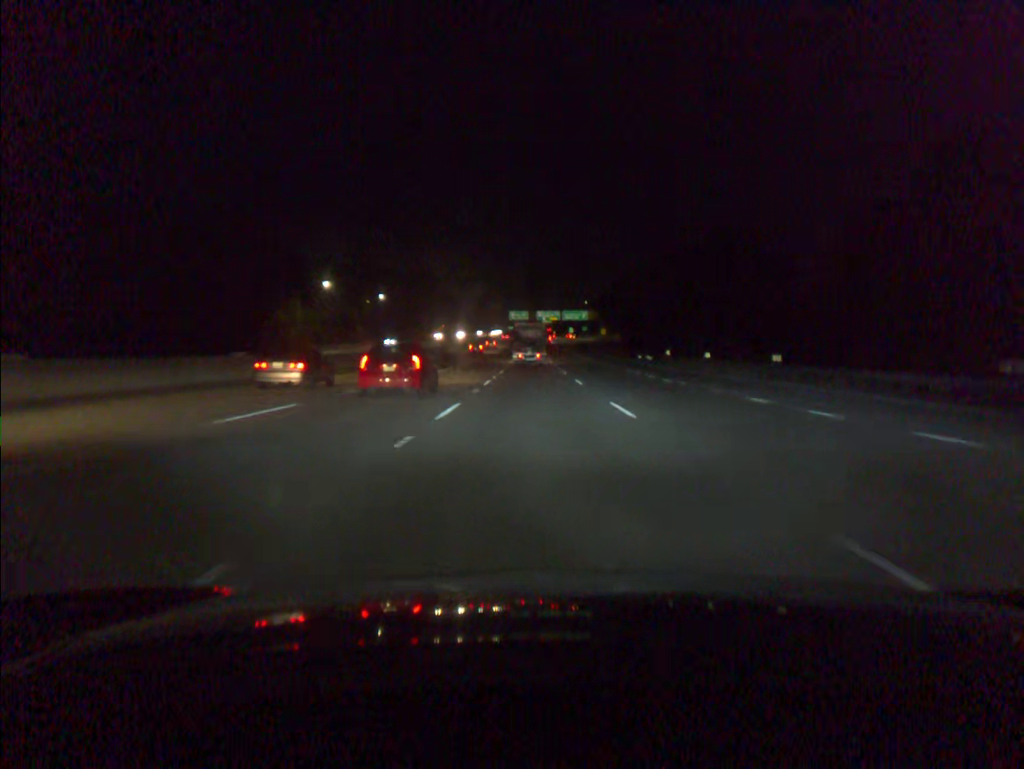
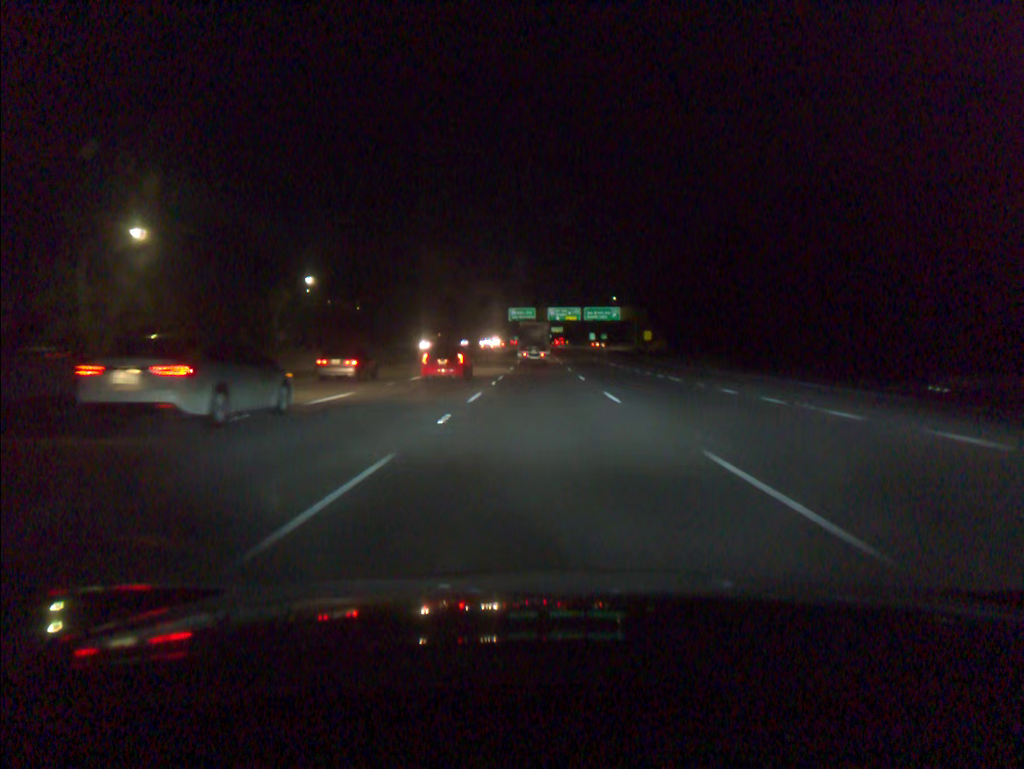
(-0.5, +68.5) m; -1°
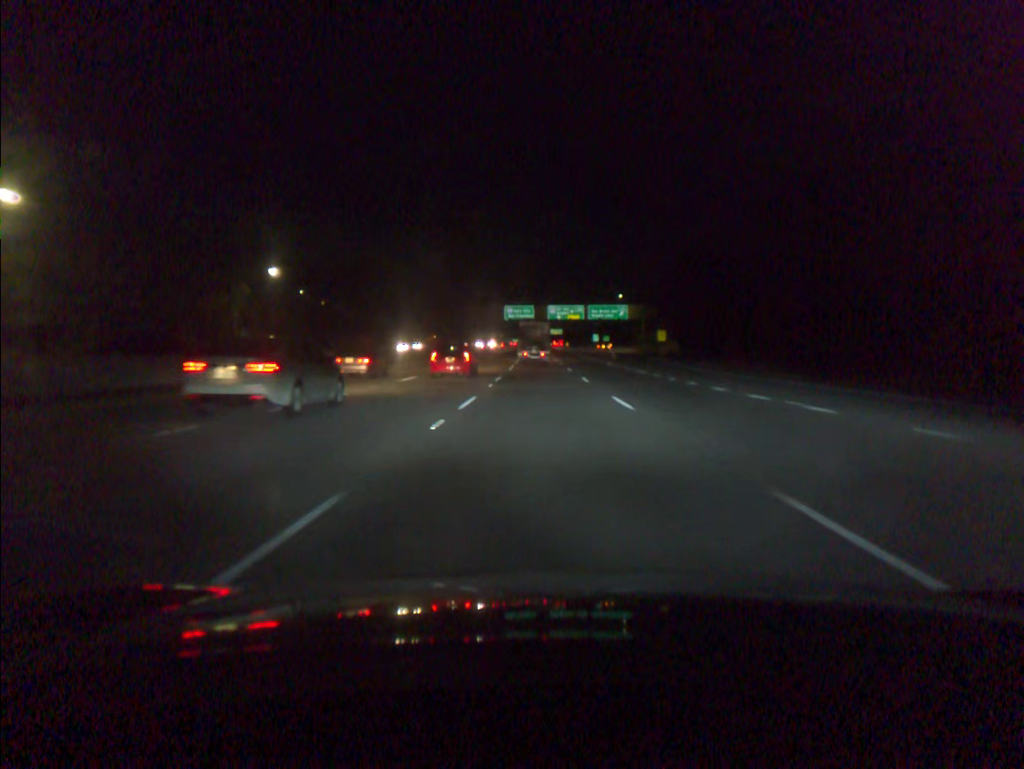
(0.0, +17.0) m; 0°
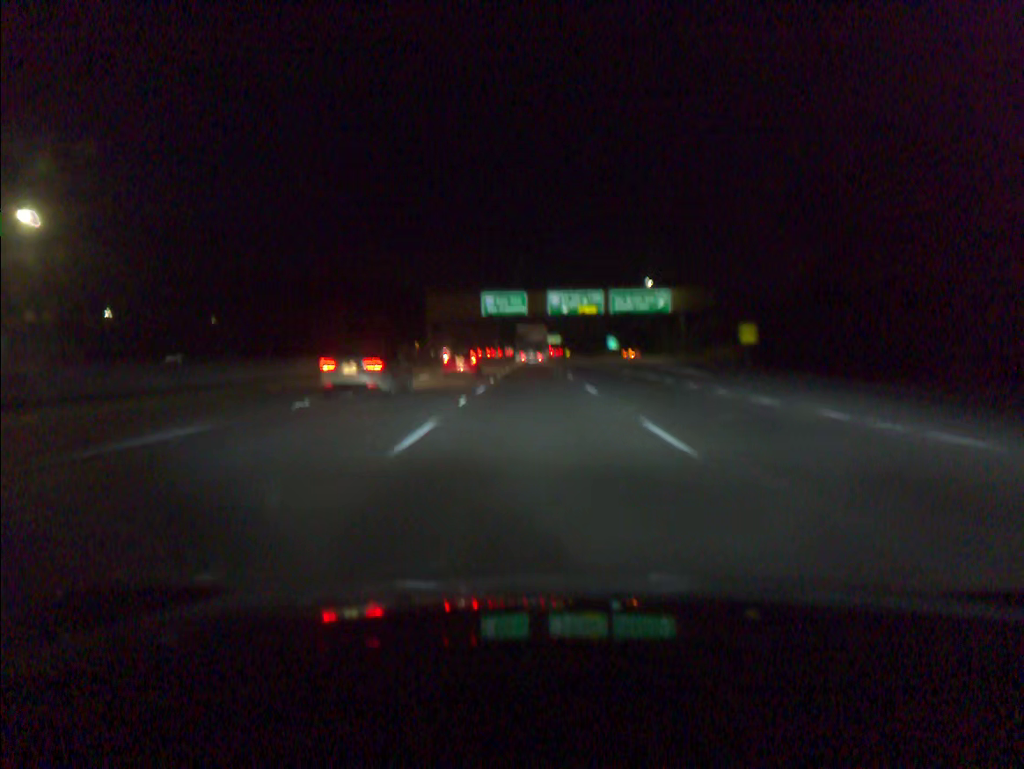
(+0.2, +51.1) m; 0°
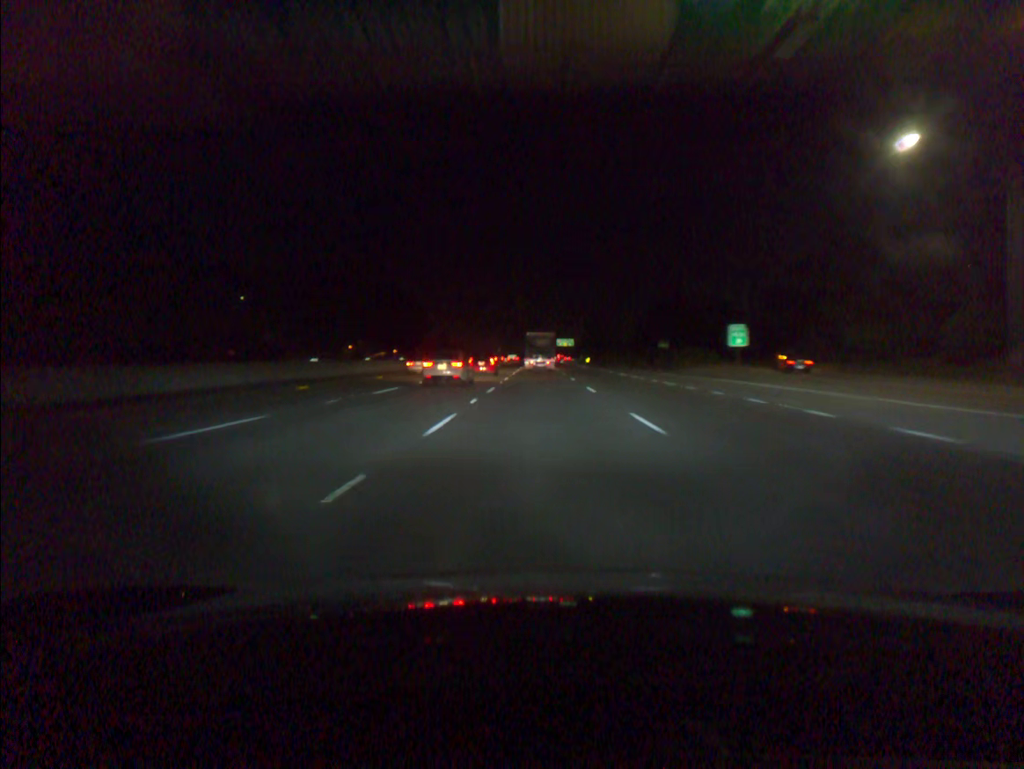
(-0.5, +85.2) m; -1°
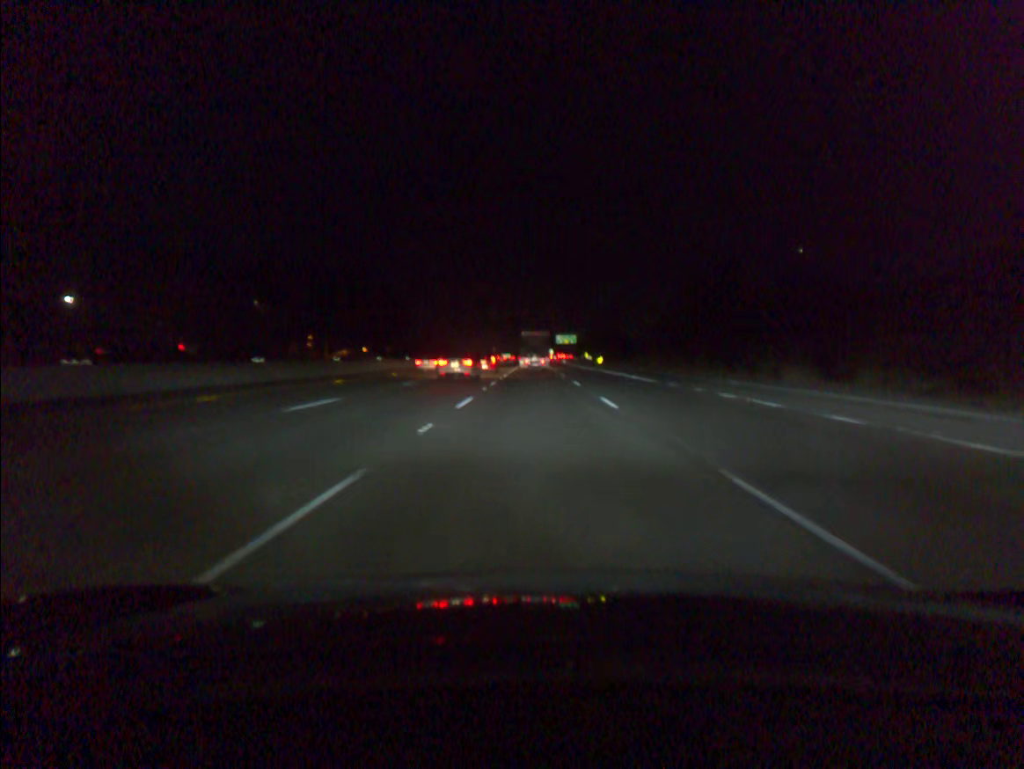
(+0.2, +51.8) m; 0°
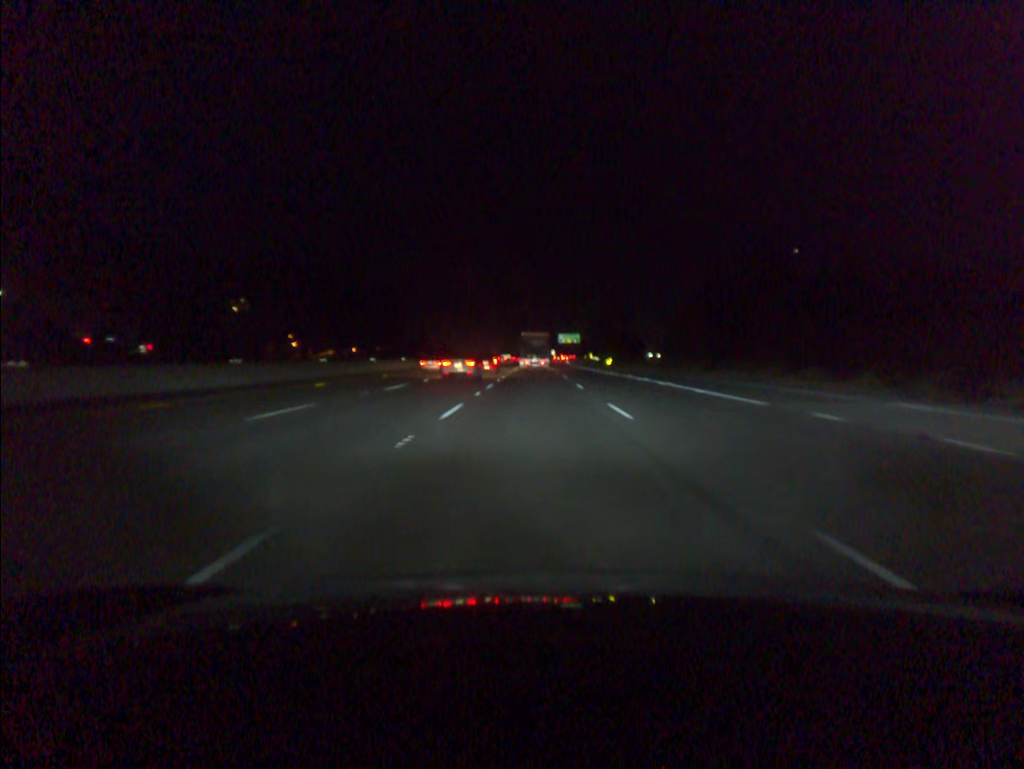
(0.0, +17.4) m; 0°
